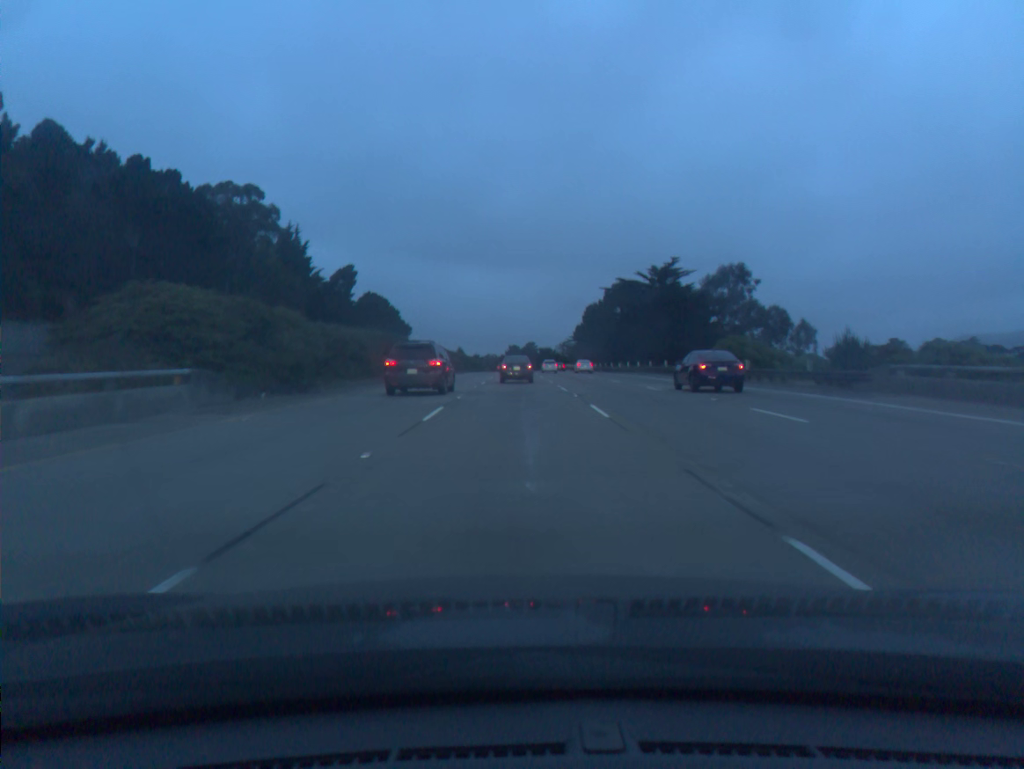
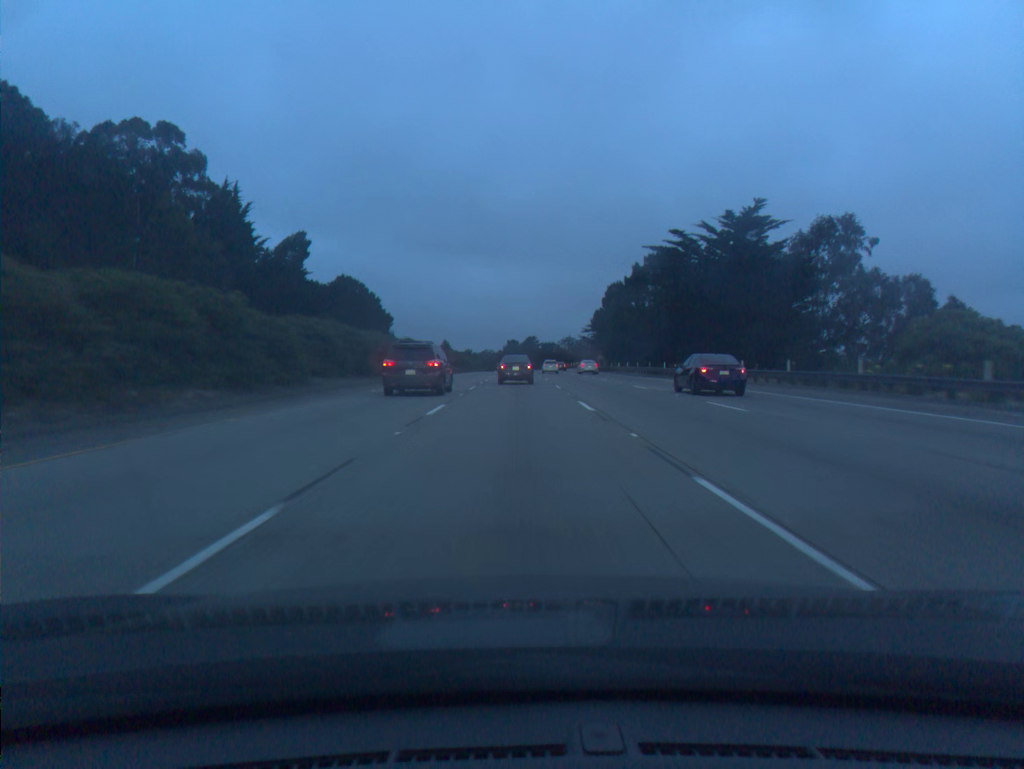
(0.0, +37.6) m; 0°
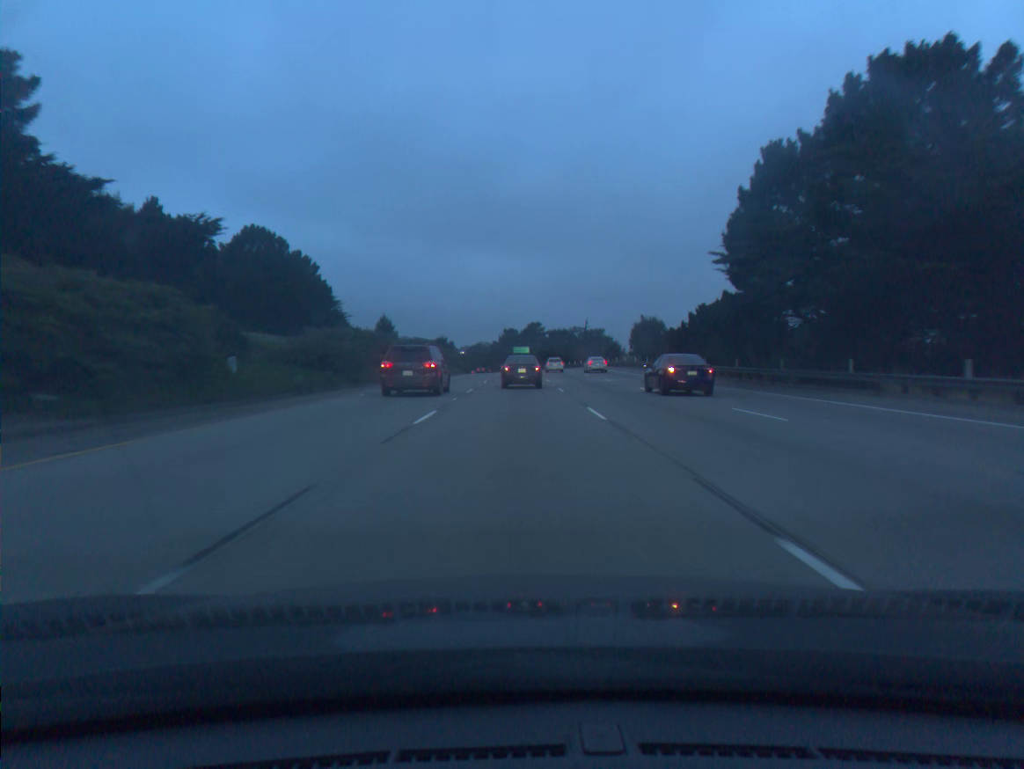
(0.0, +75.3) m; 0°
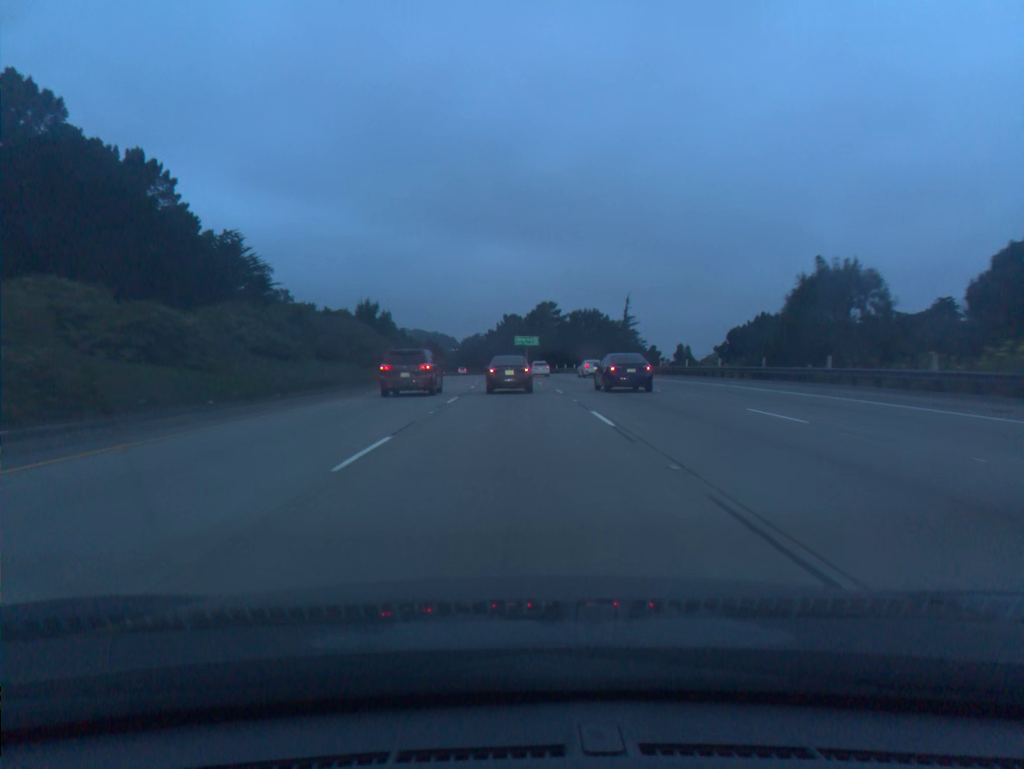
(0.0, +74.6) m; 0°
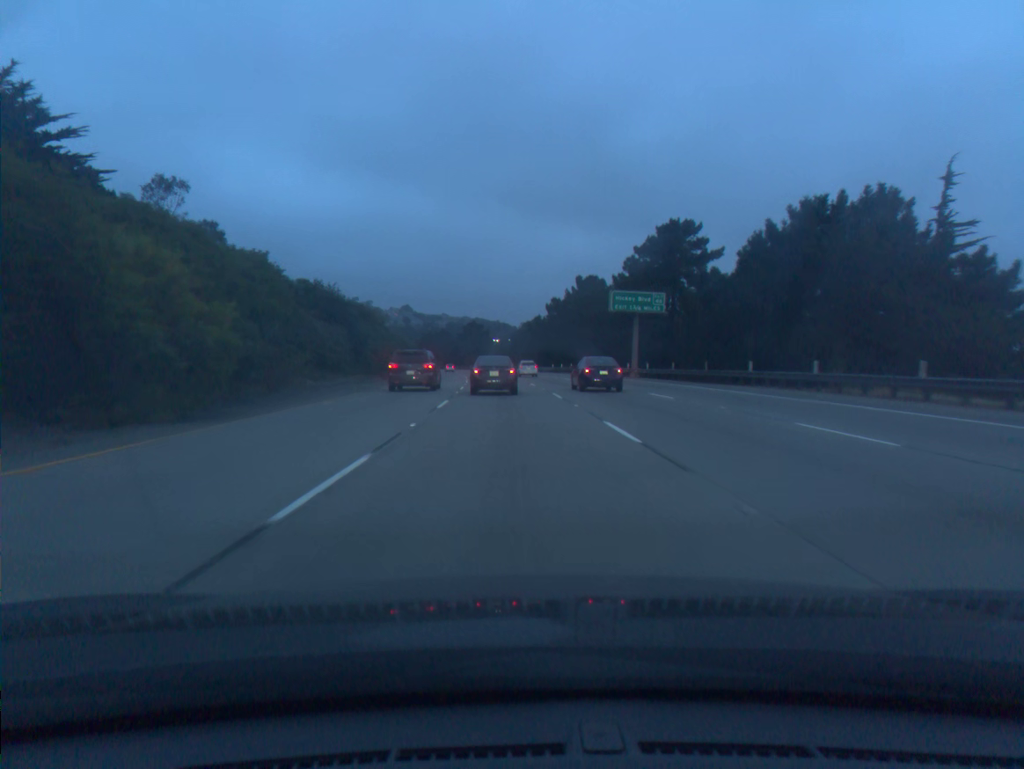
(-3.0, +90.3) m; -4°
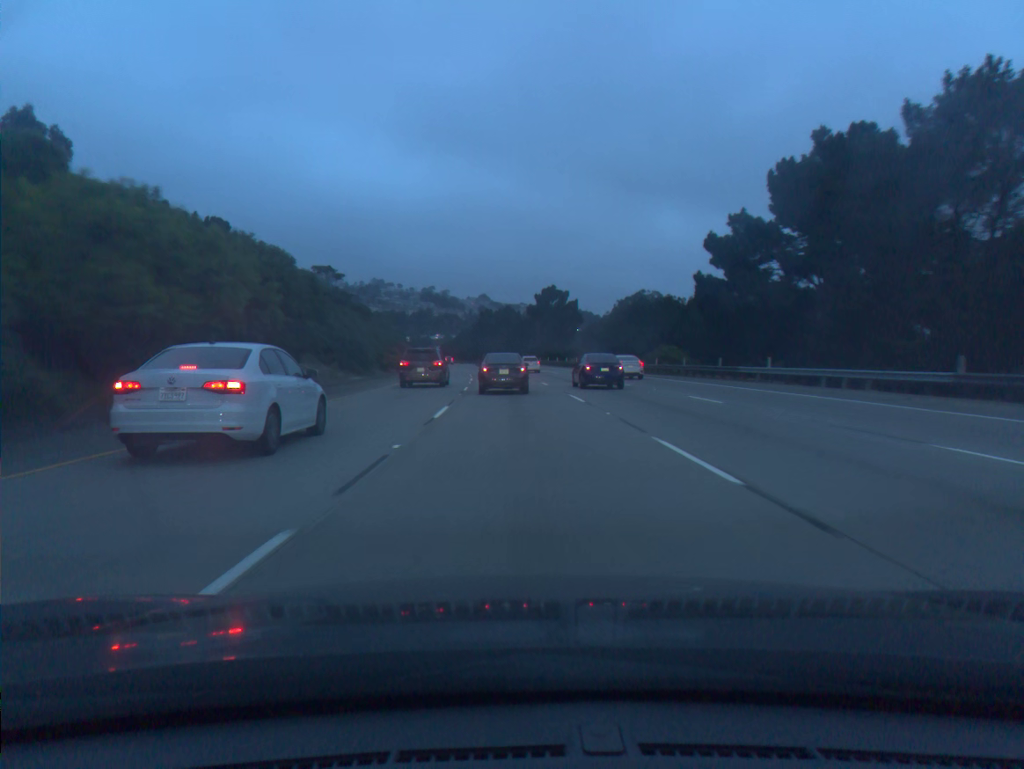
(-4.9, +91.4) m; -6°
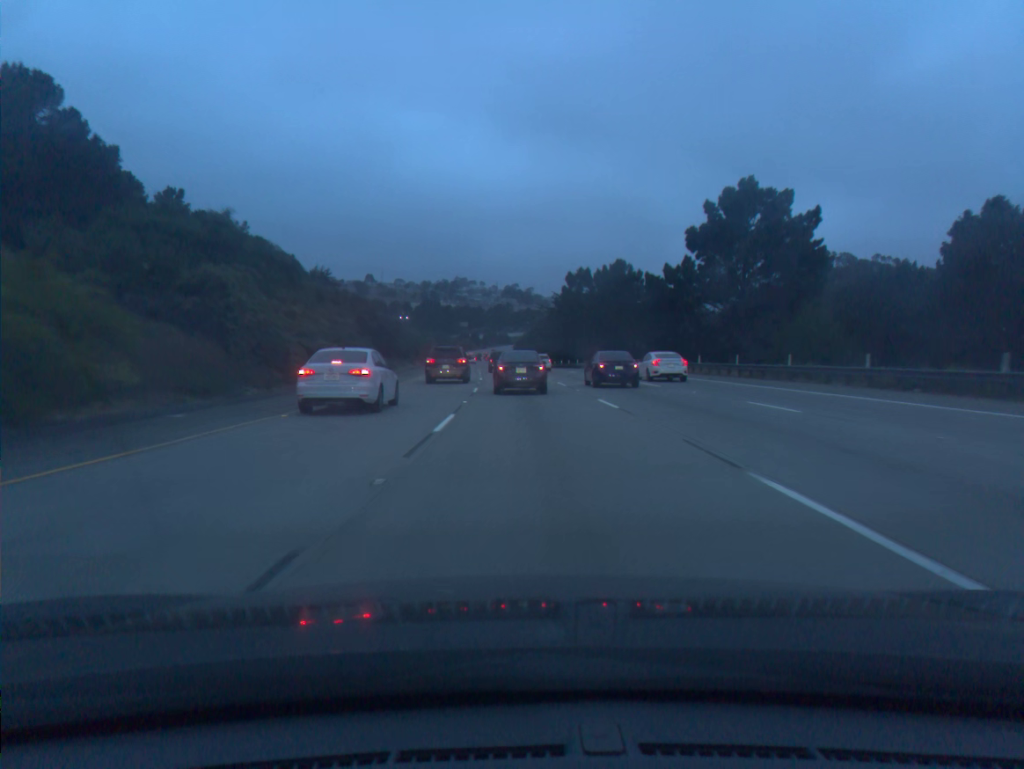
(-4.8, +91.2) m; -6°
